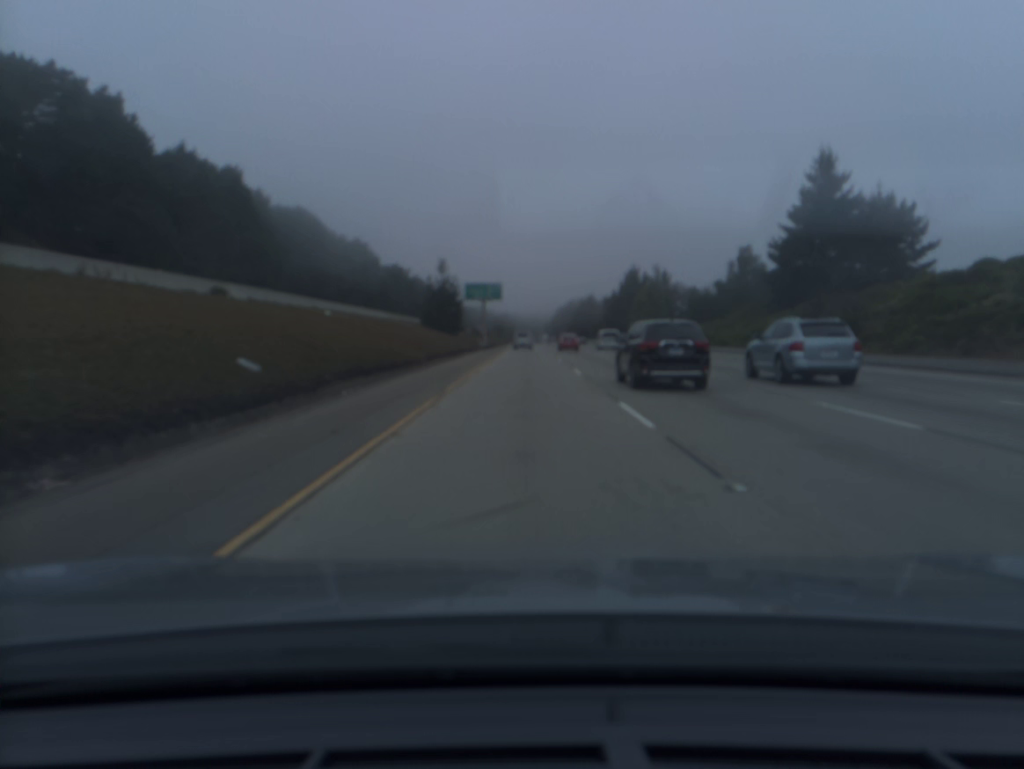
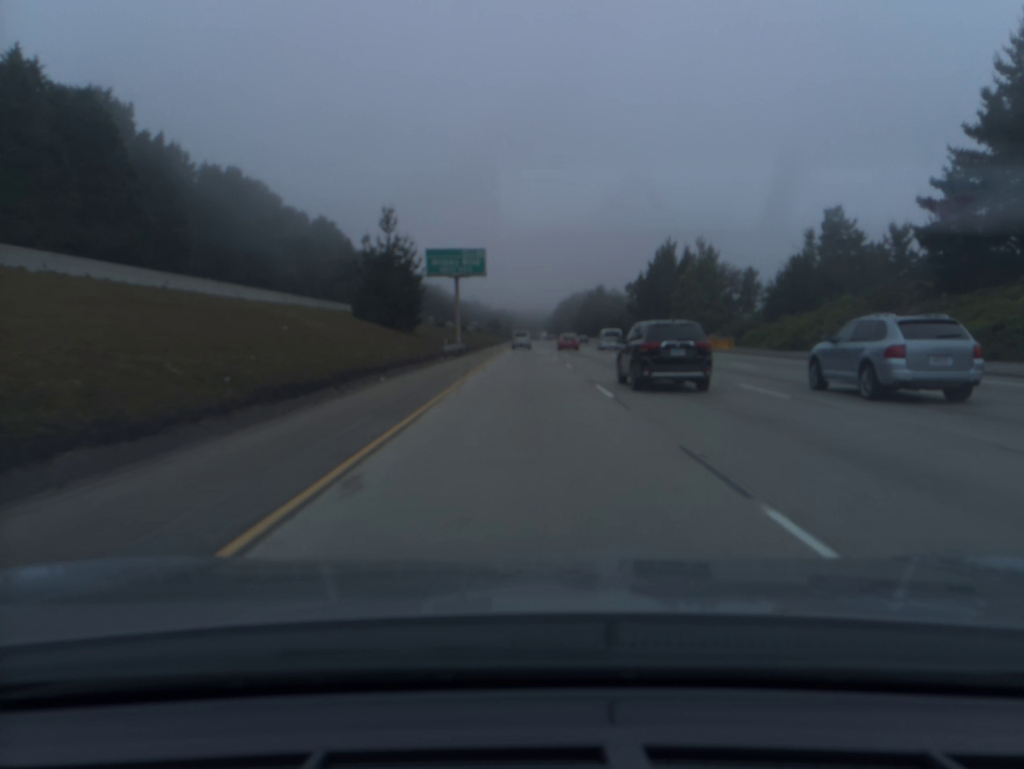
(0.0, +38.2) m; 0°
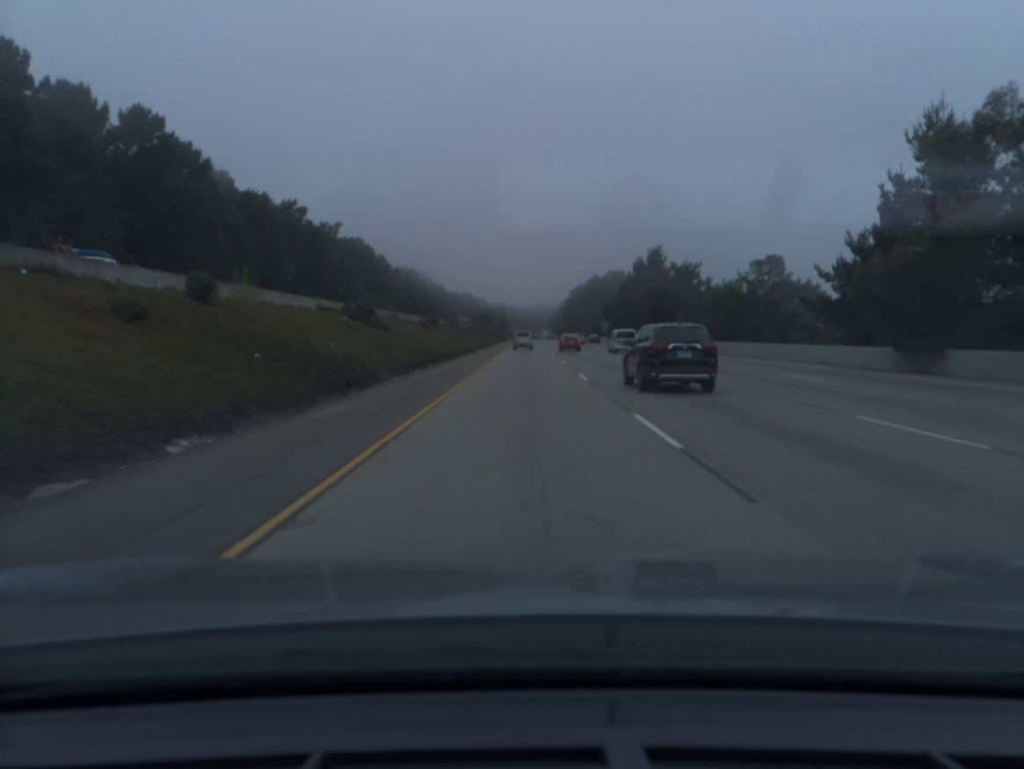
(+0.1, +94.9) m; 0°
